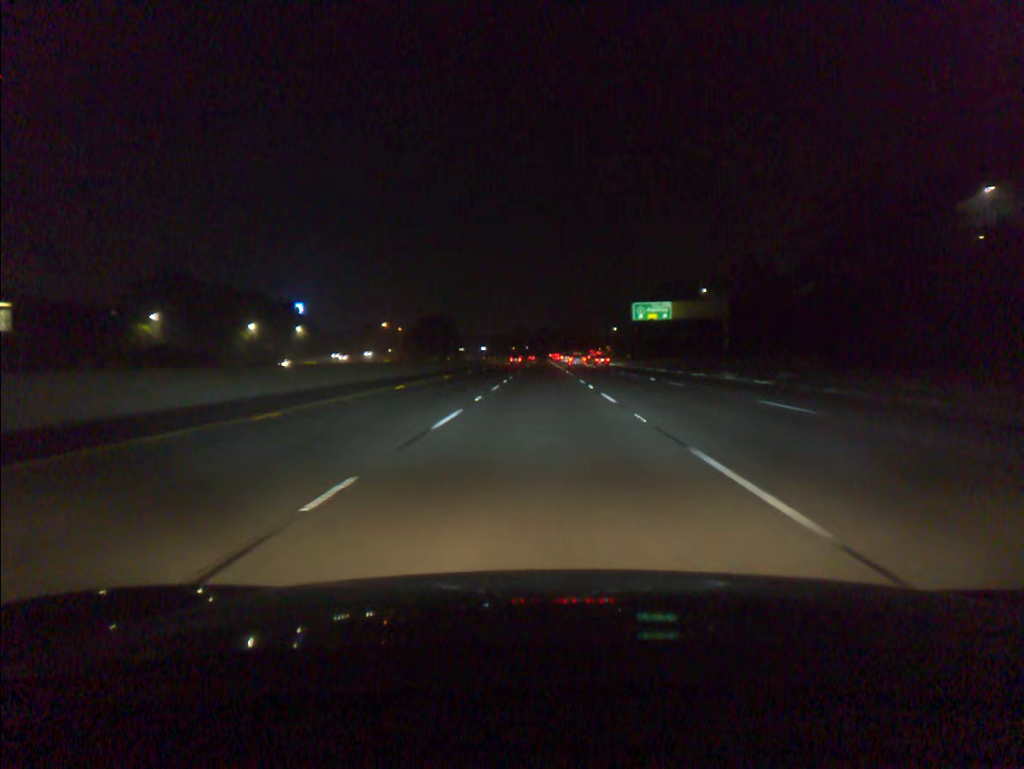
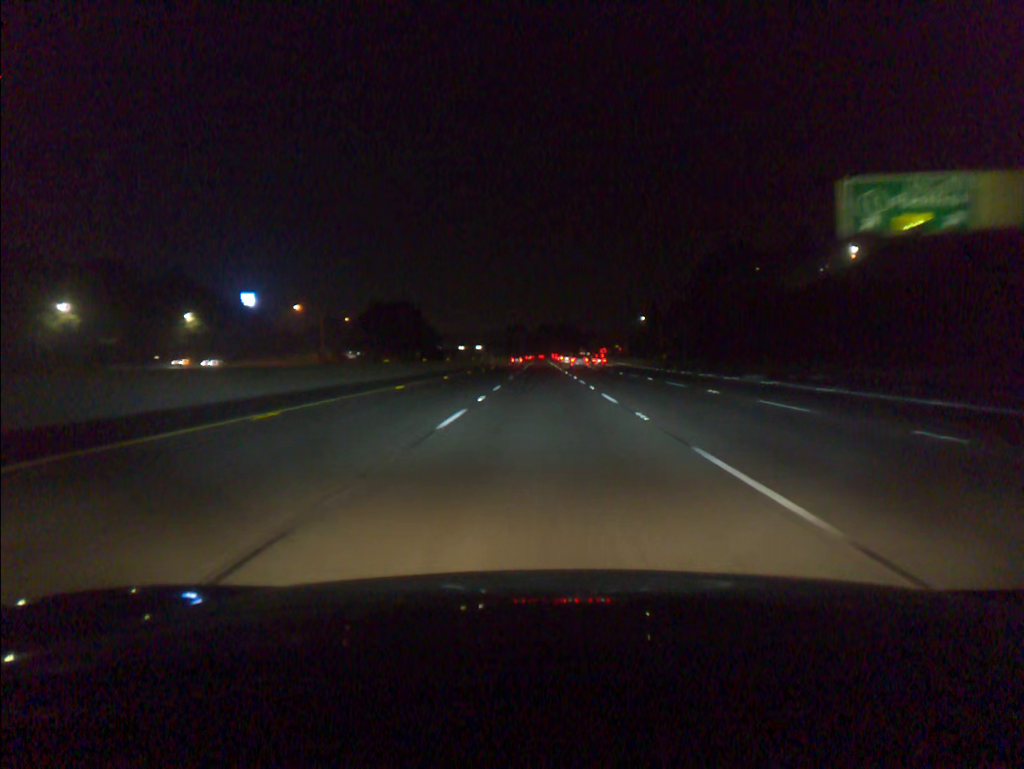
(-0.1, +73.0) m; 0°
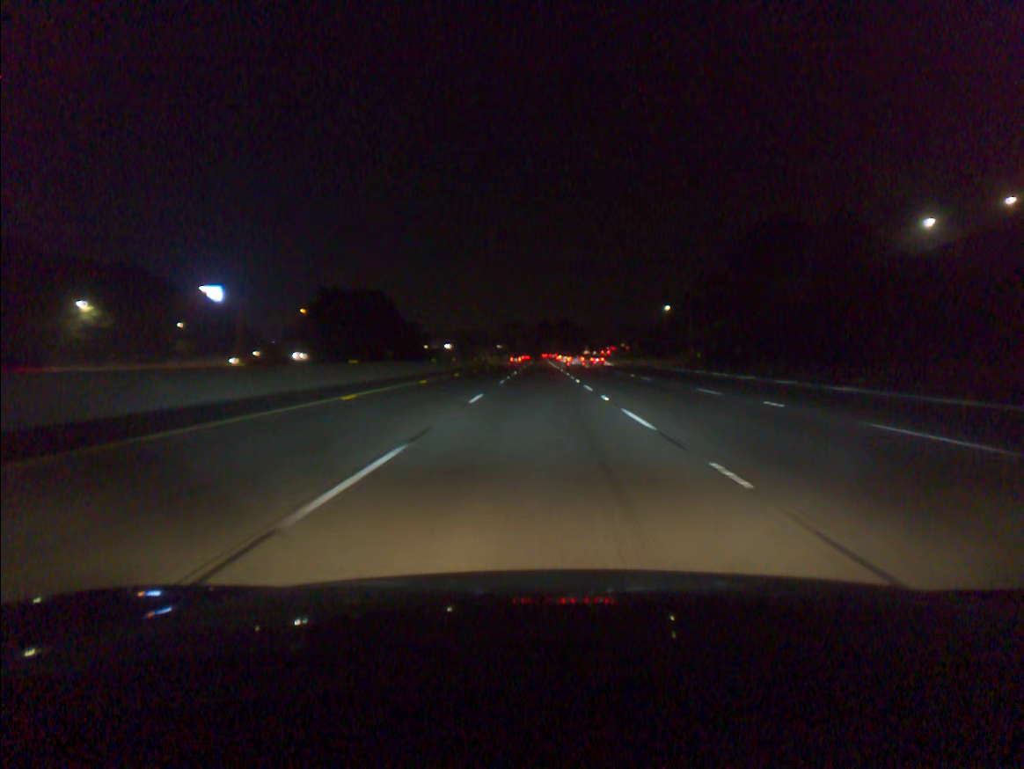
(+0.1, +36.5) m; 0°
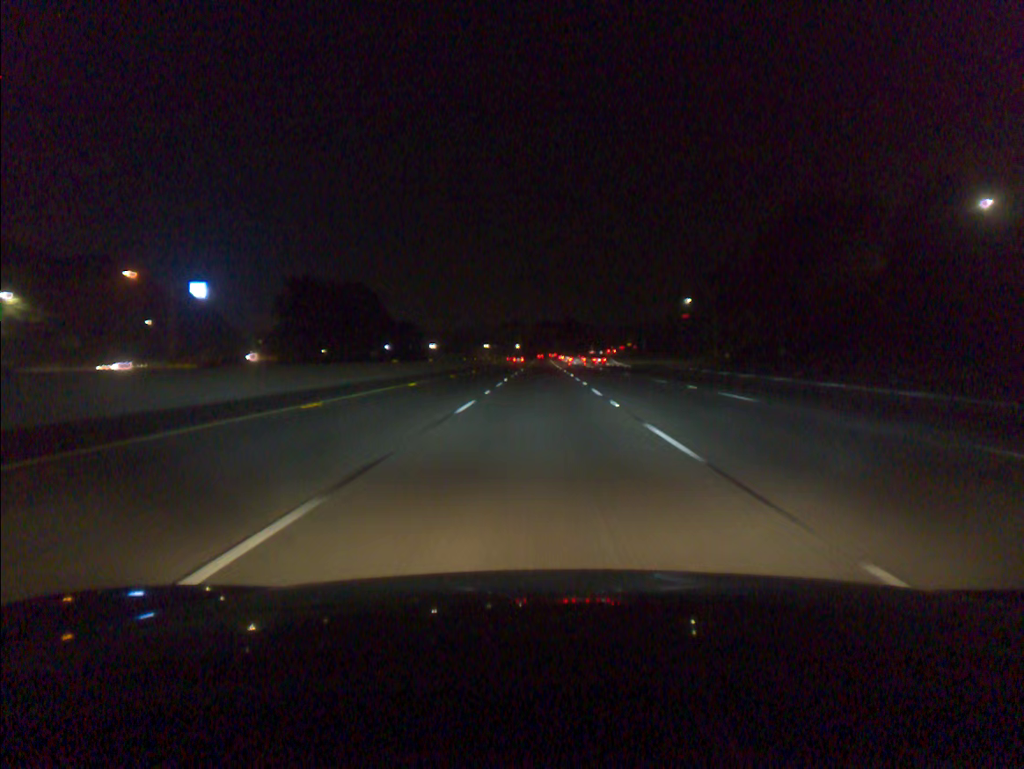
(0.0, +18.3) m; 0°
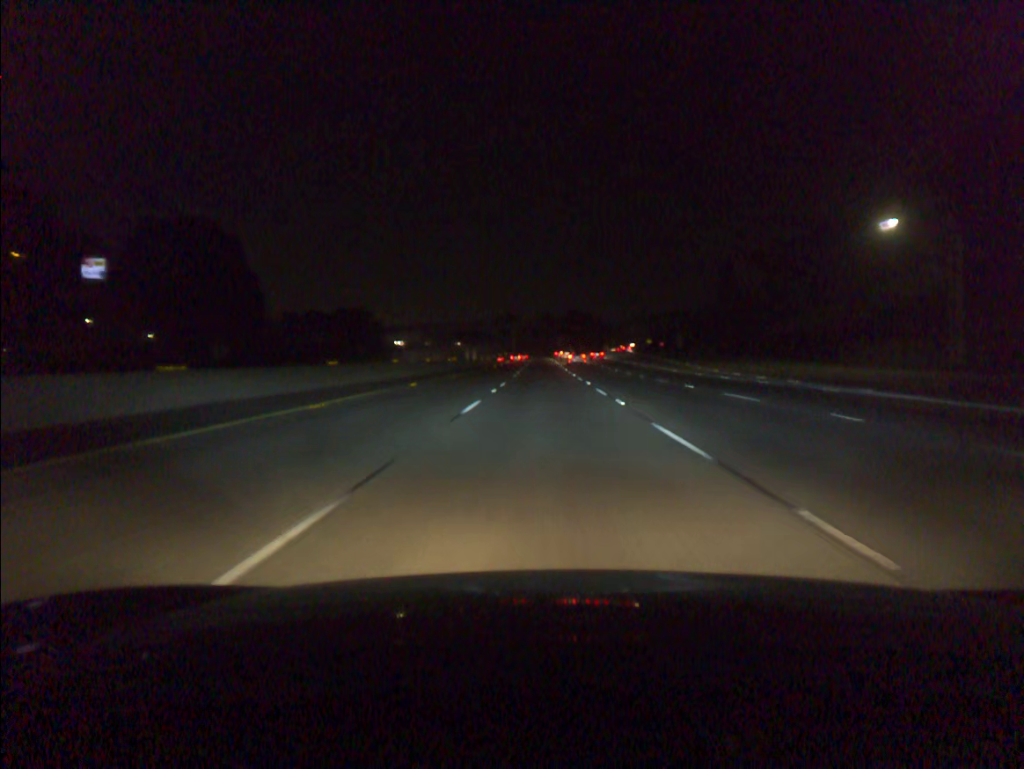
(-0.2, +72.9) m; 0°
